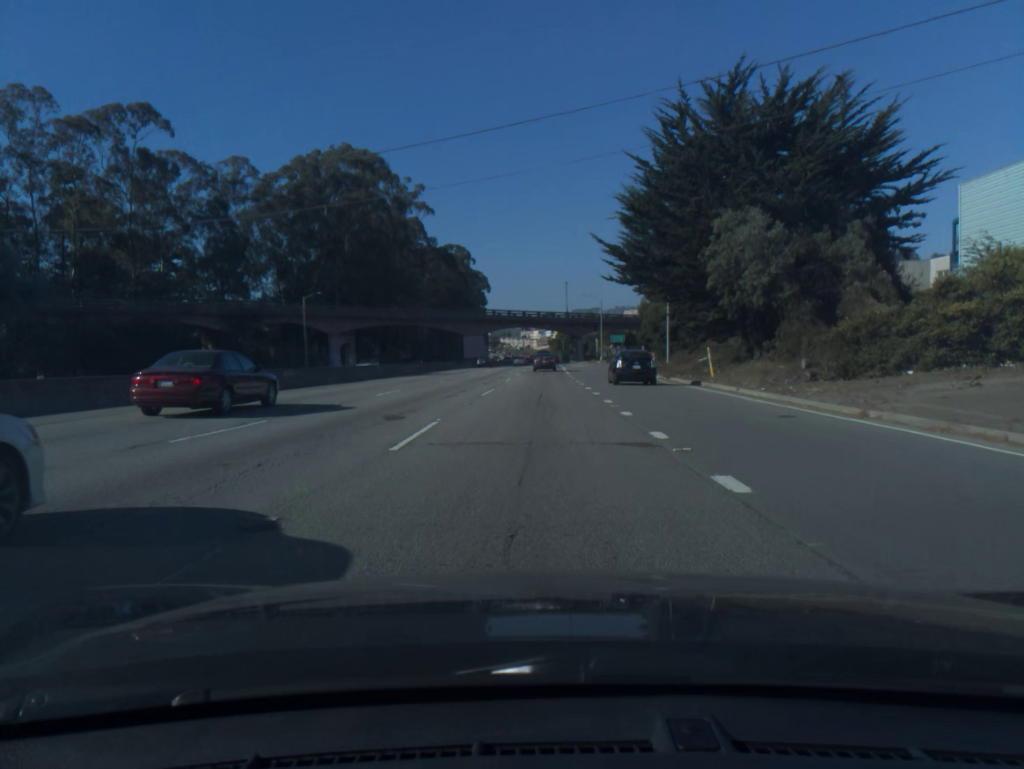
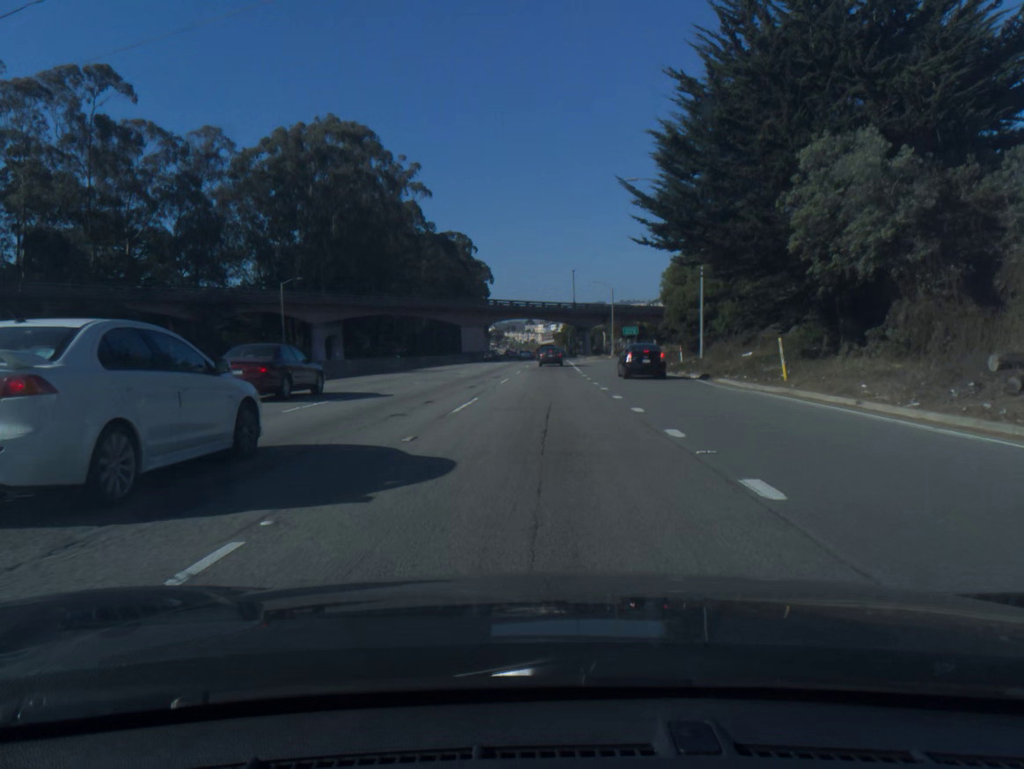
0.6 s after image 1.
(-0.1, +9.7) m; 0°
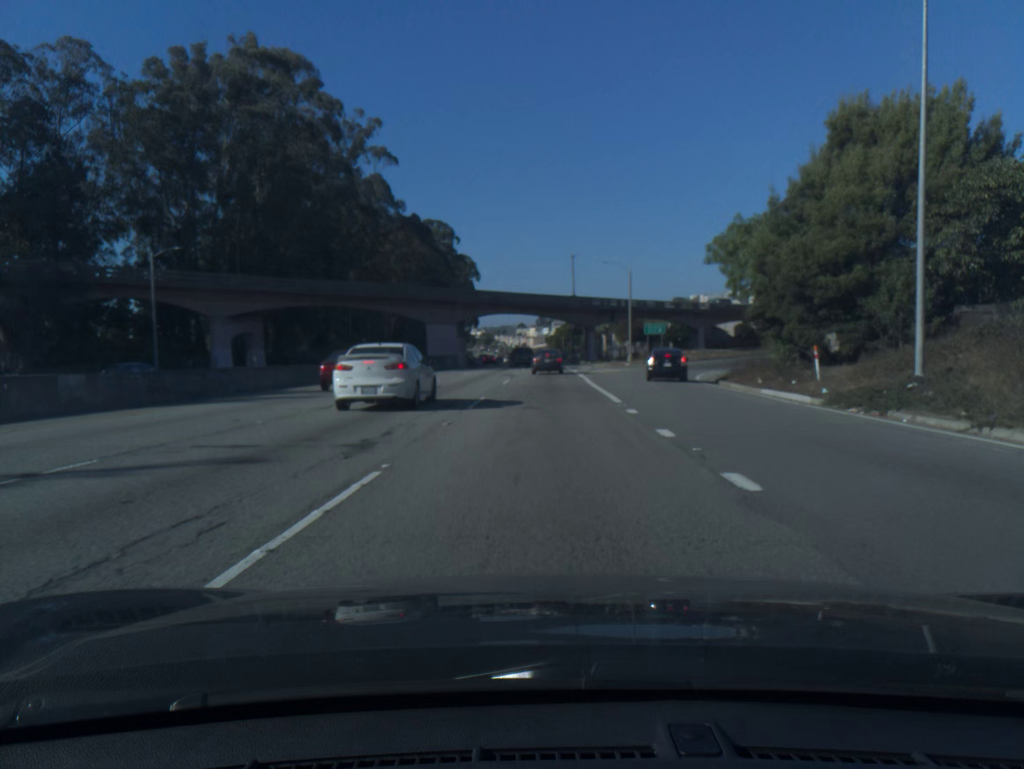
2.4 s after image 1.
(+0.1, +26.6) m; +1°
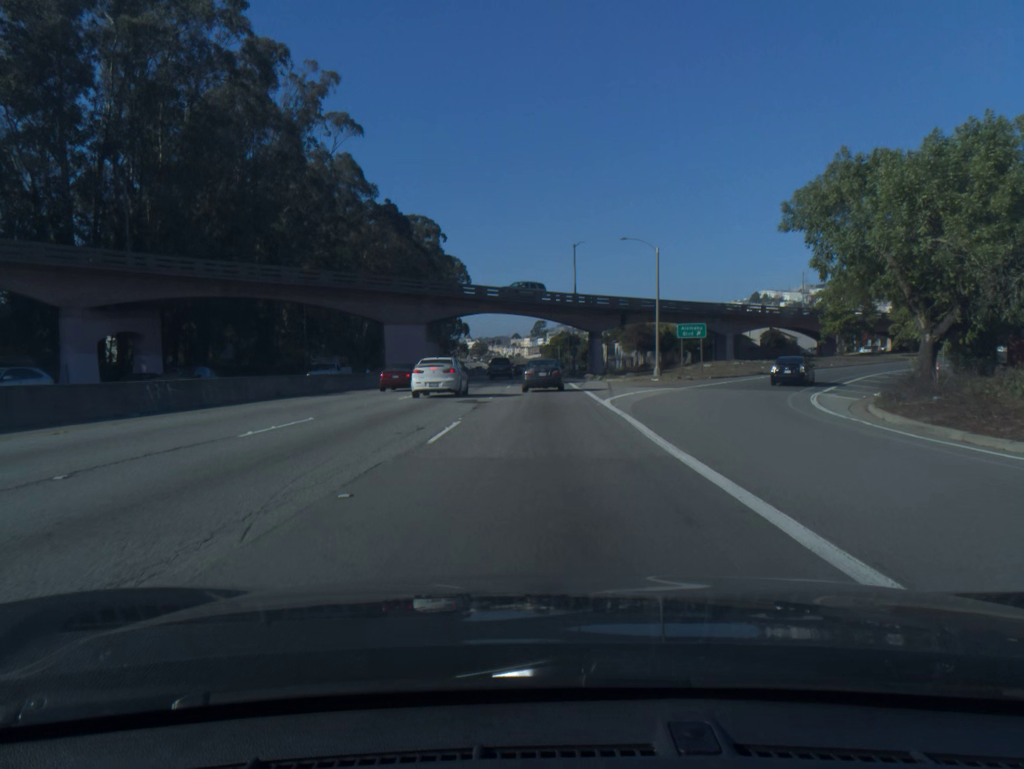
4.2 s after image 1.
(+0.1, +20.8) m; 0°
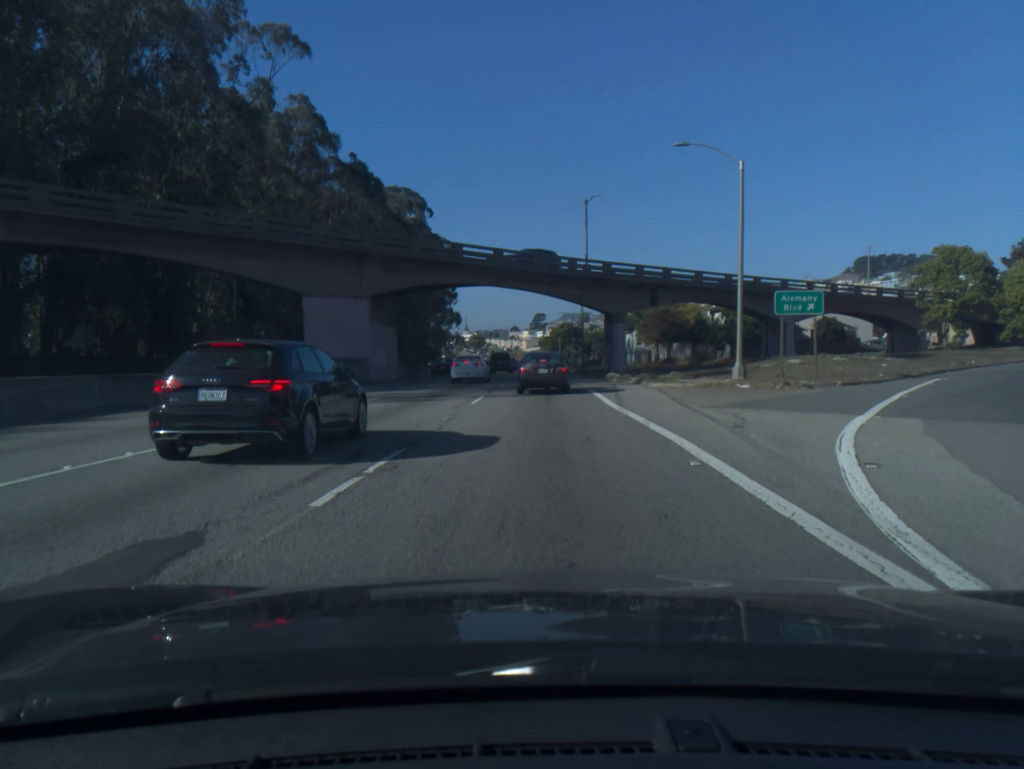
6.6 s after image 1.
(0.0, +21.5) m; 0°
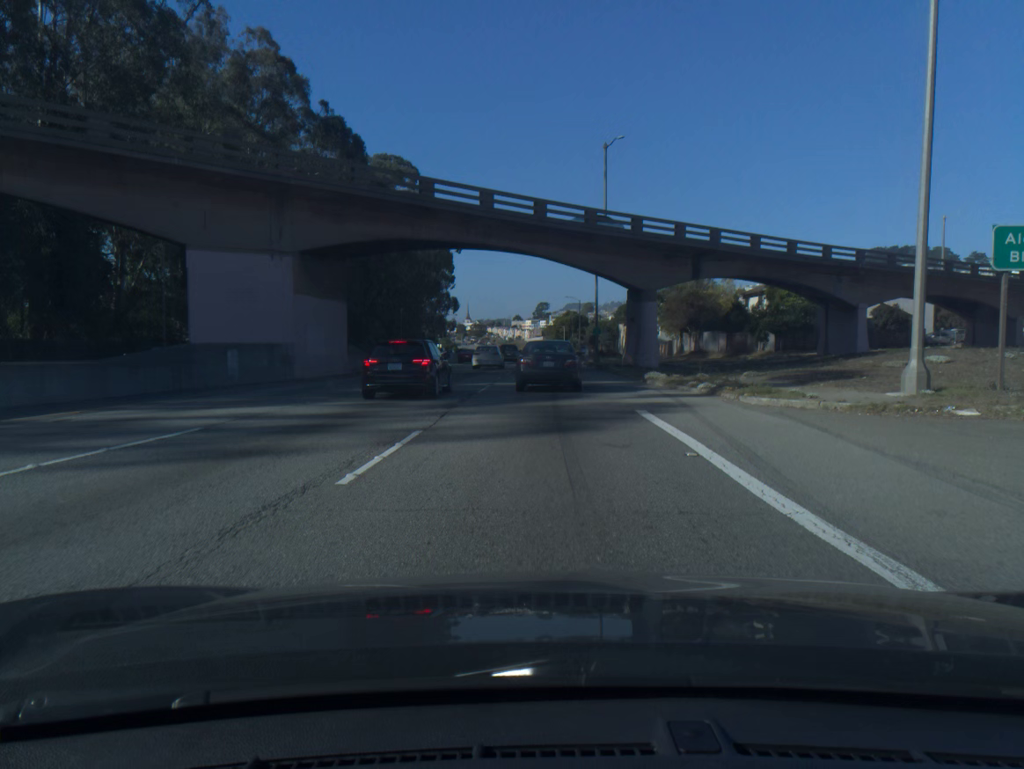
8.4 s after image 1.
(0.0, +14.1) m; 0°
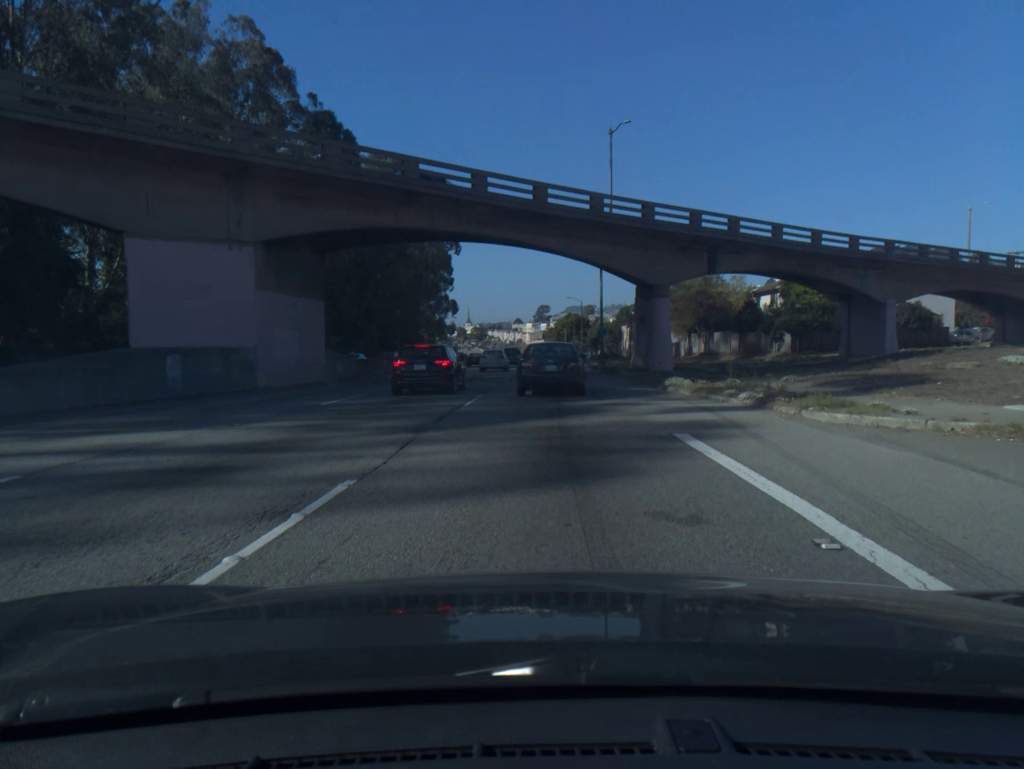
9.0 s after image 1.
(0.0, +4.2) m; 0°
